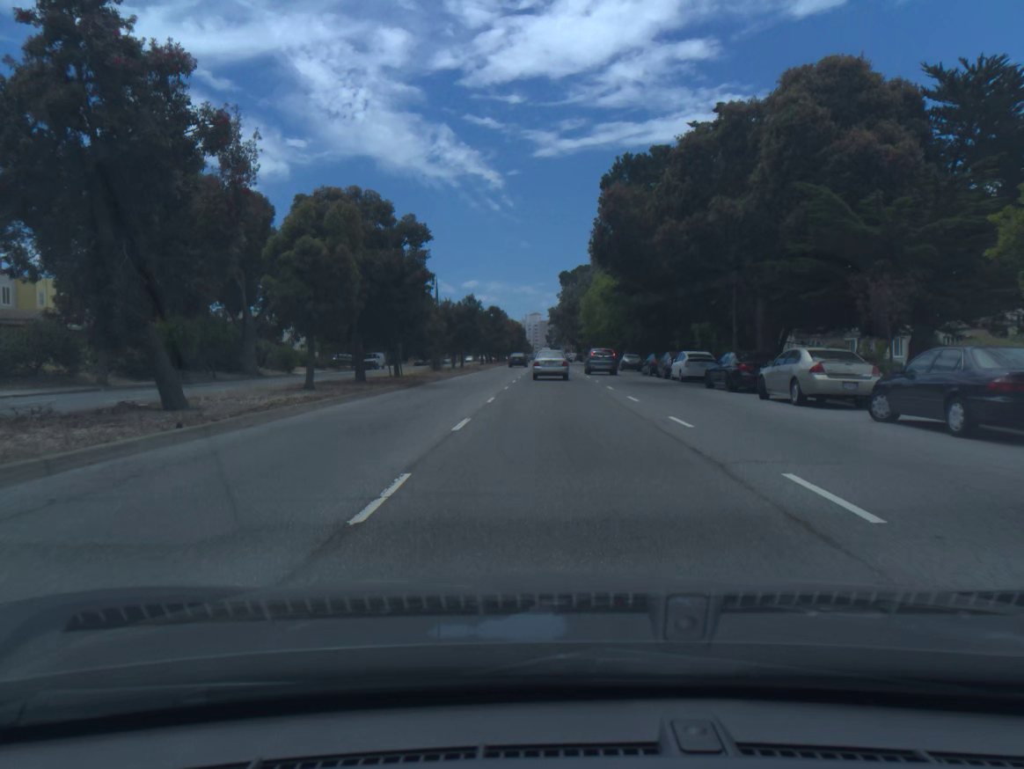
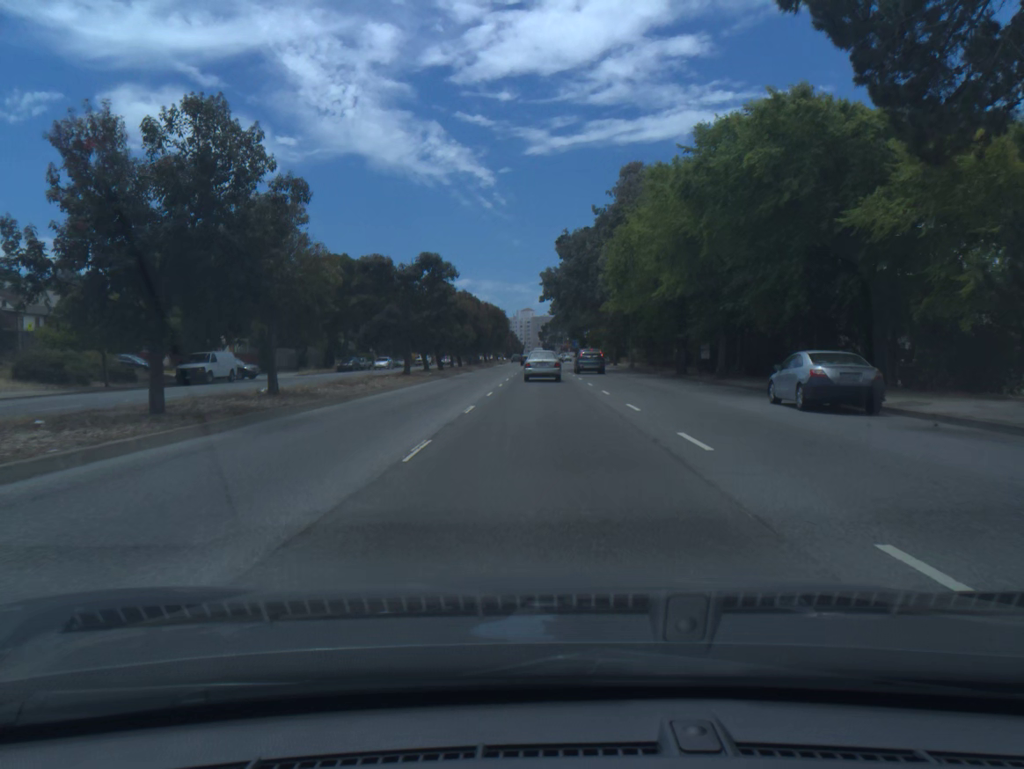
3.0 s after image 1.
(+0.4, +46.4) m; +1°
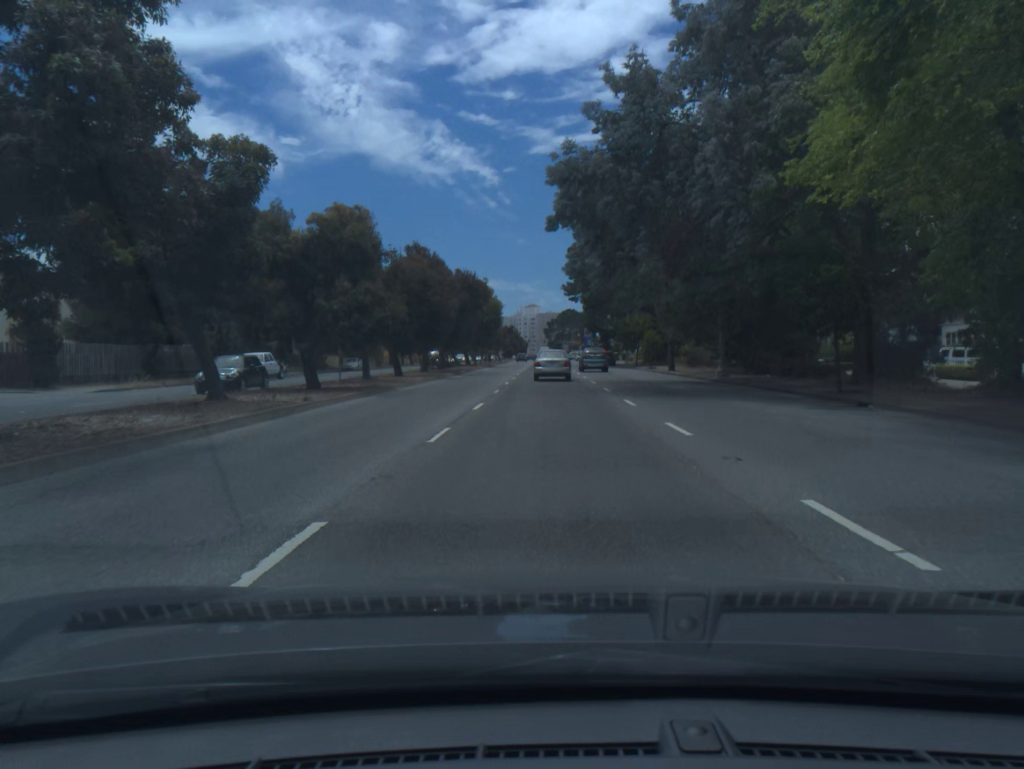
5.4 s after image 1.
(-0.1, +34.9) m; 0°
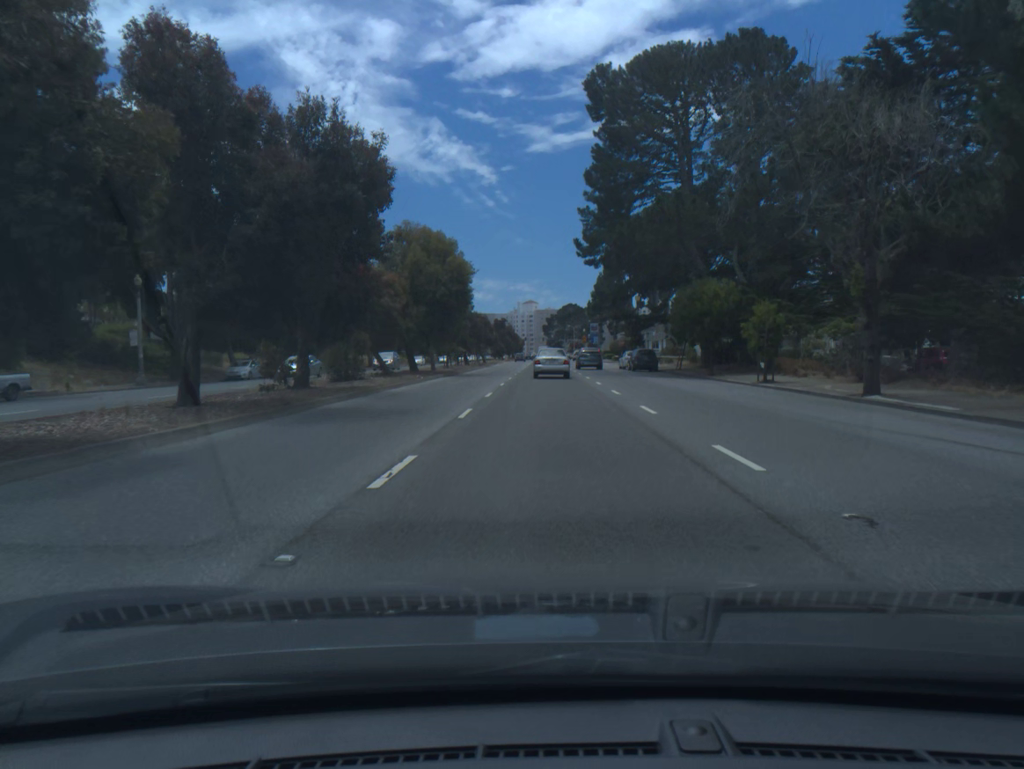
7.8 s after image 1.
(0.0, +32.3) m; 0°
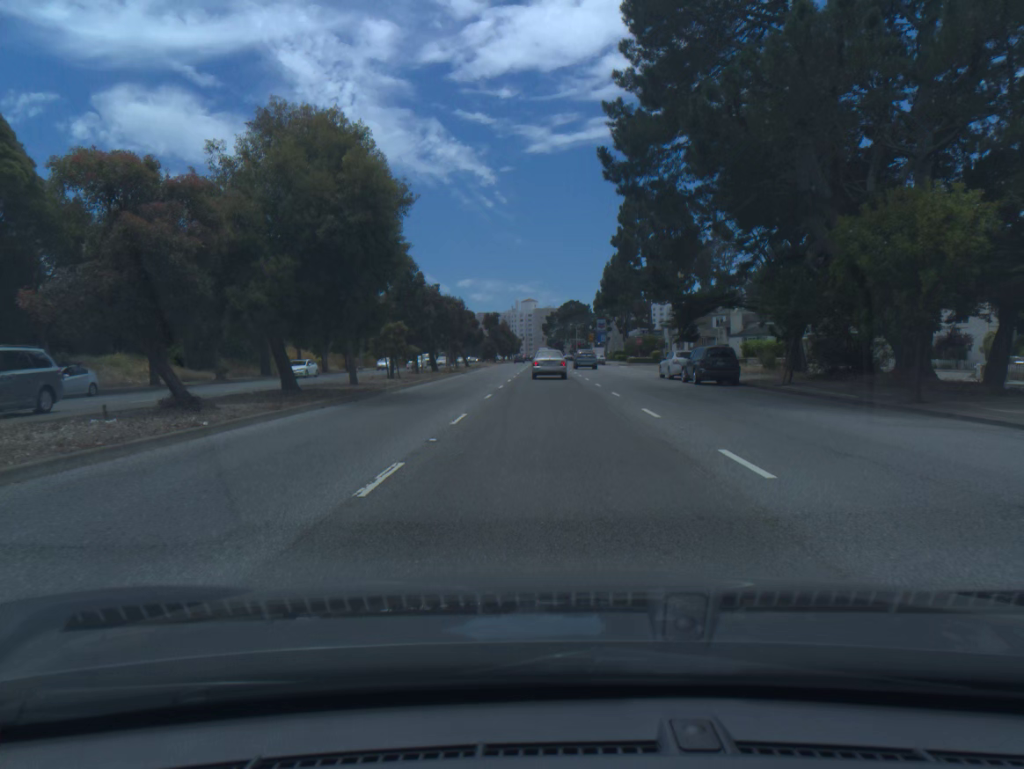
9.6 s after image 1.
(+0.1, +22.3) m; 0°
